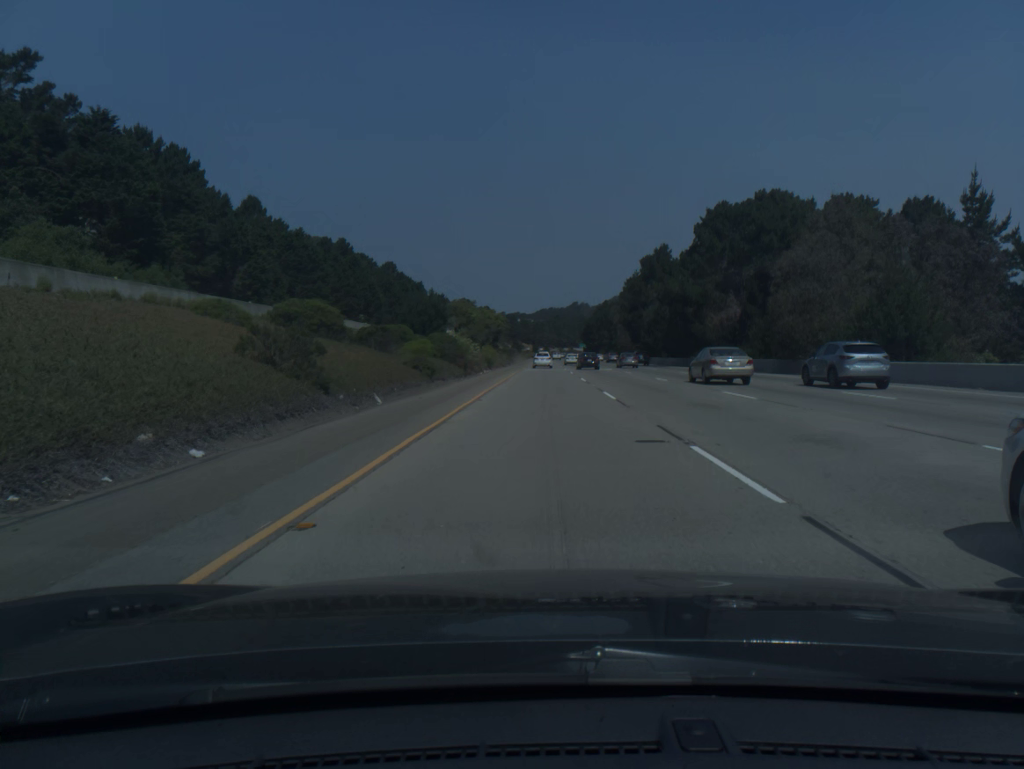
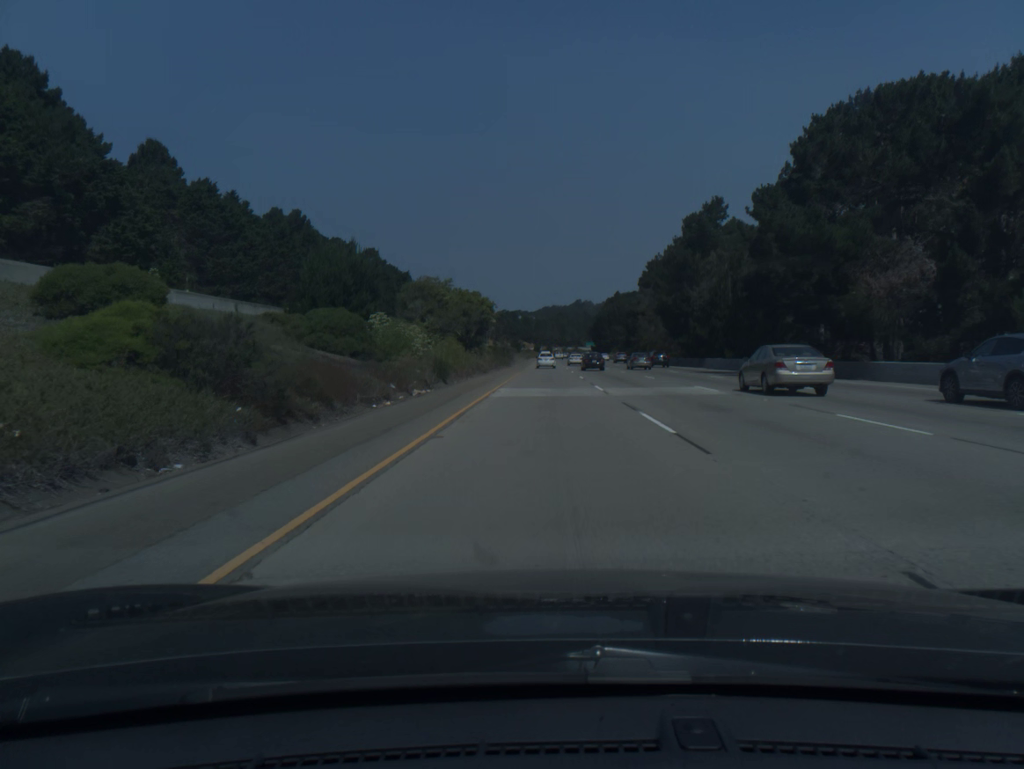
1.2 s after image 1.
(0.0, +38.1) m; 0°
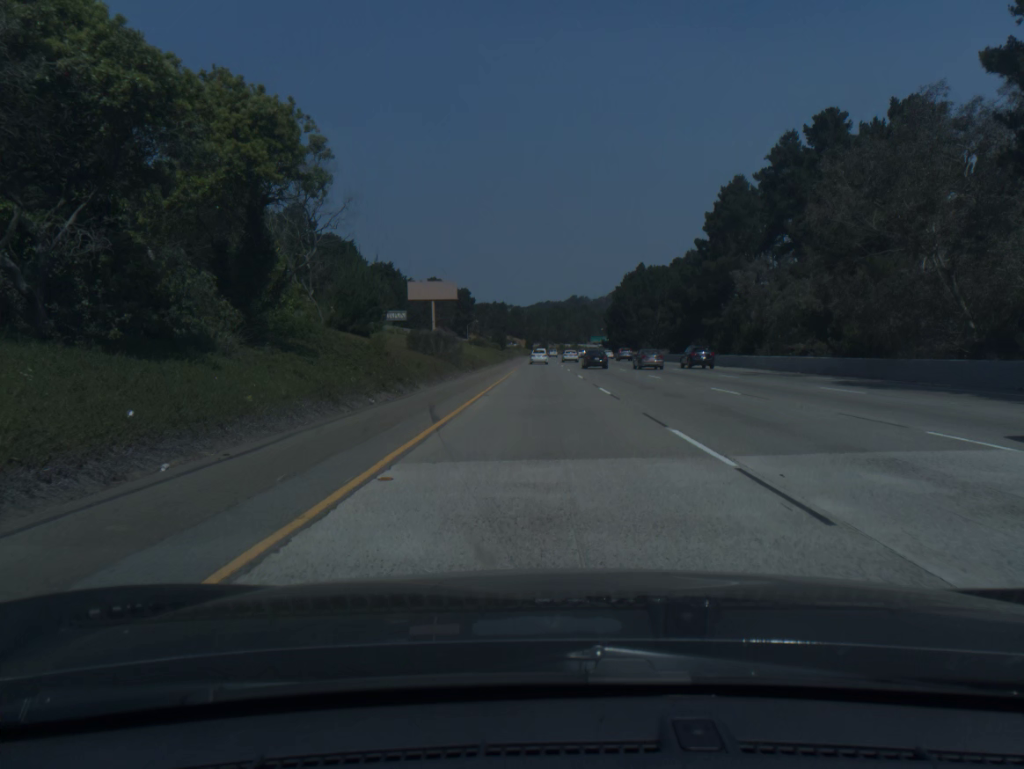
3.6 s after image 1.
(+0.3, +76.8) m; 0°
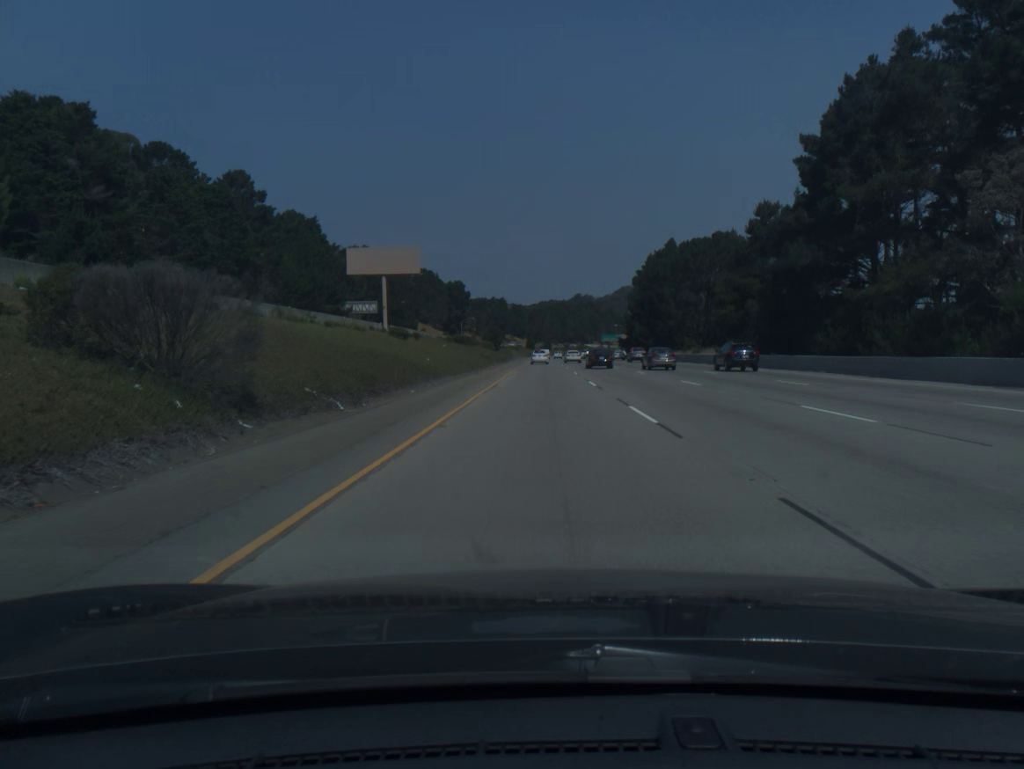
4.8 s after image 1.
(-0.1, +38.7) m; 0°
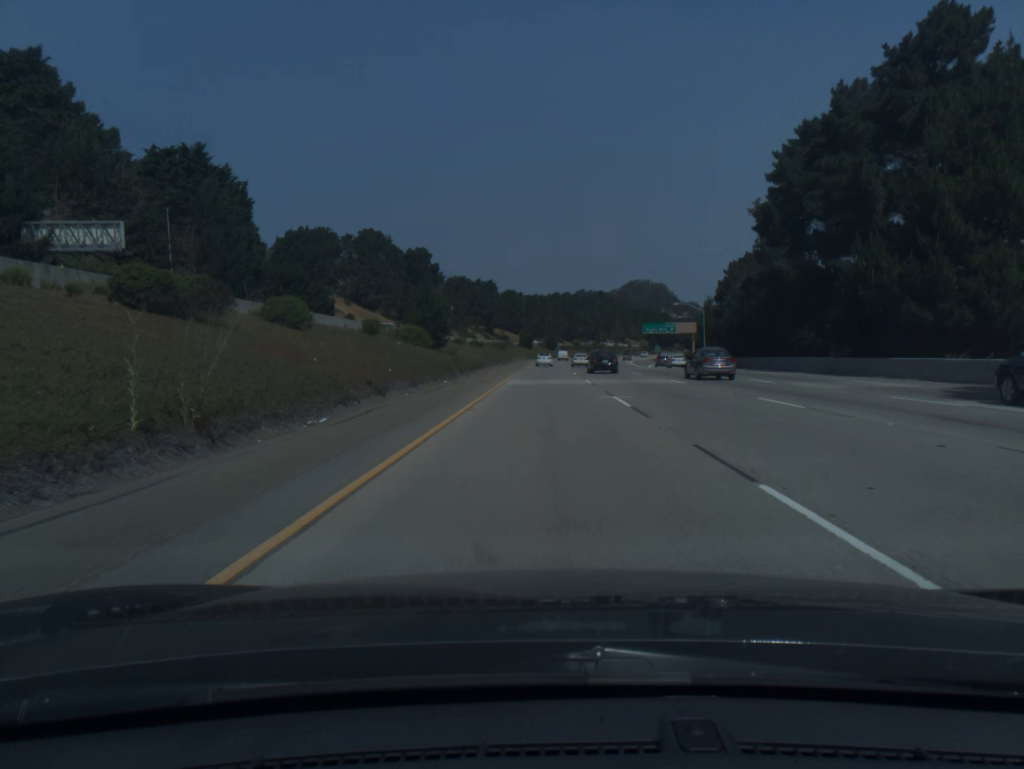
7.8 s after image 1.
(-0.3, +97.8) m; 0°
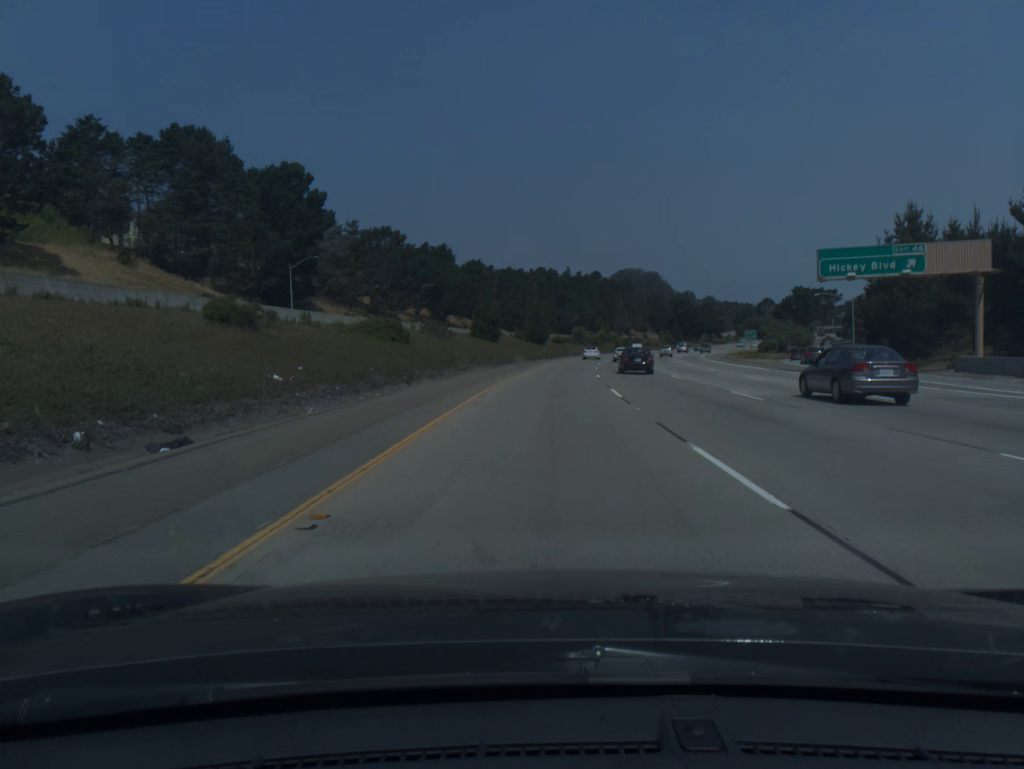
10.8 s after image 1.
(+0.3, +99.2) m; +1°
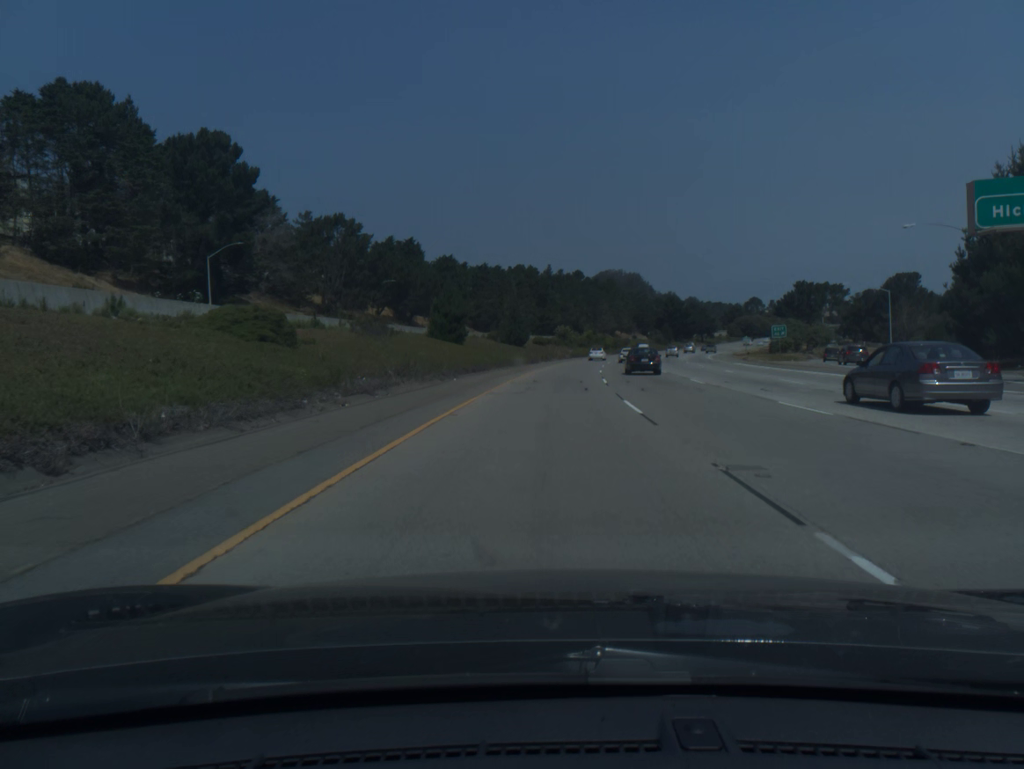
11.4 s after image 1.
(+0.2, +19.8) m; +1°
